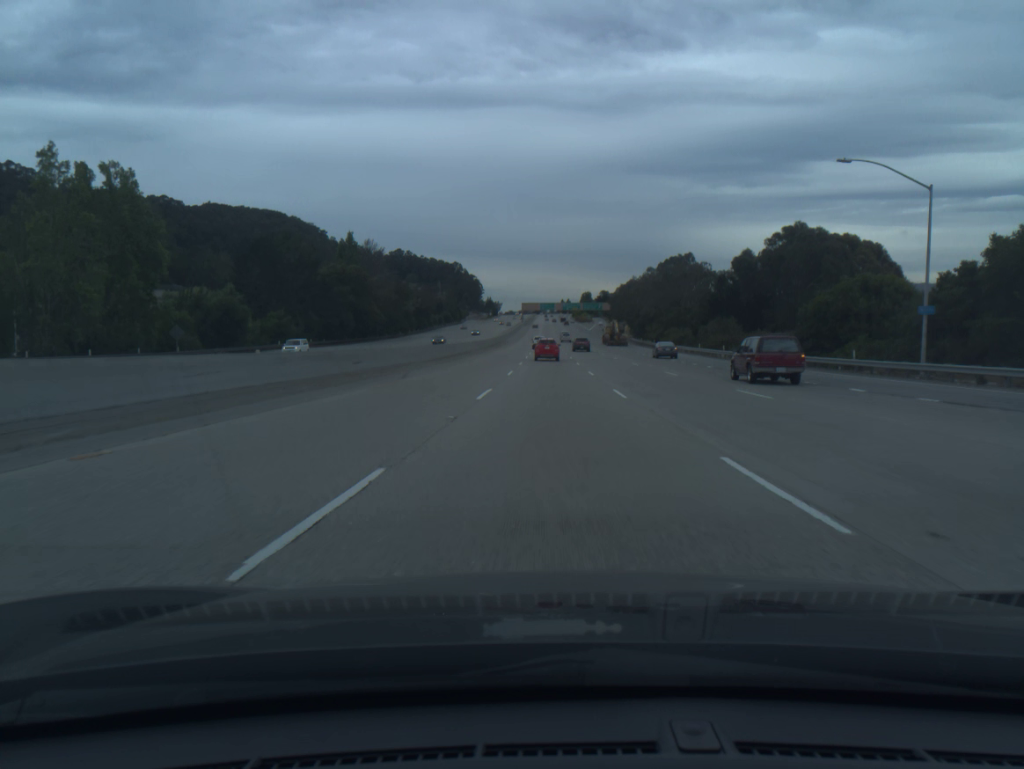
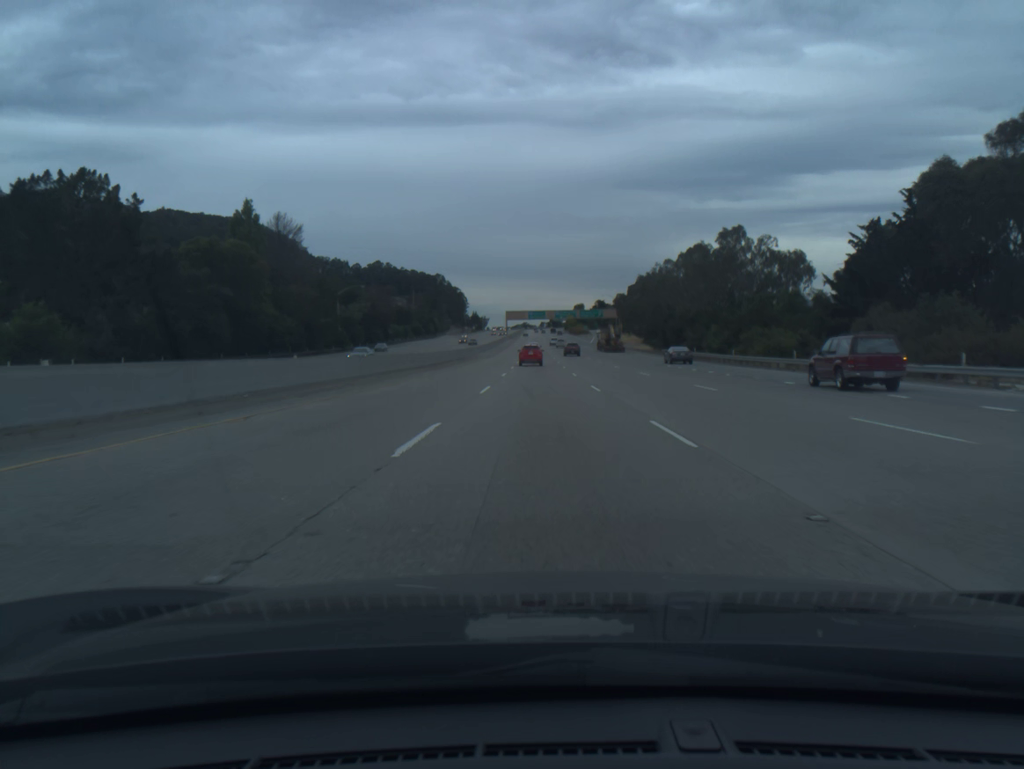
(+0.3, +53.5) m; +1°
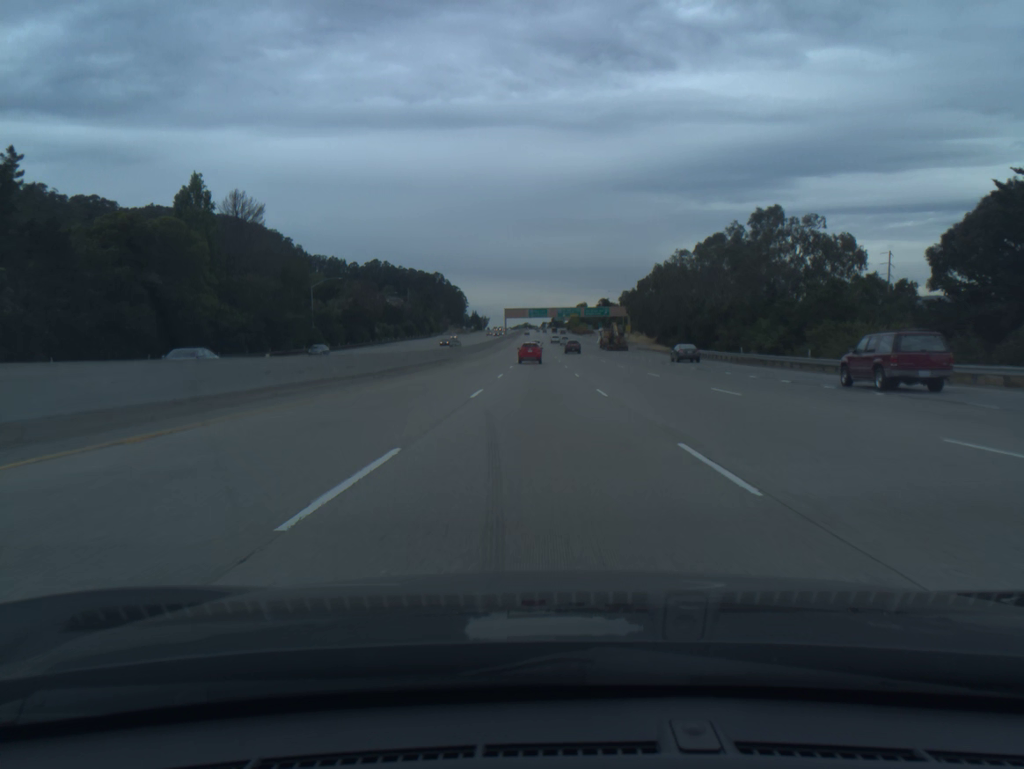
(0.0, +17.8) m; 0°
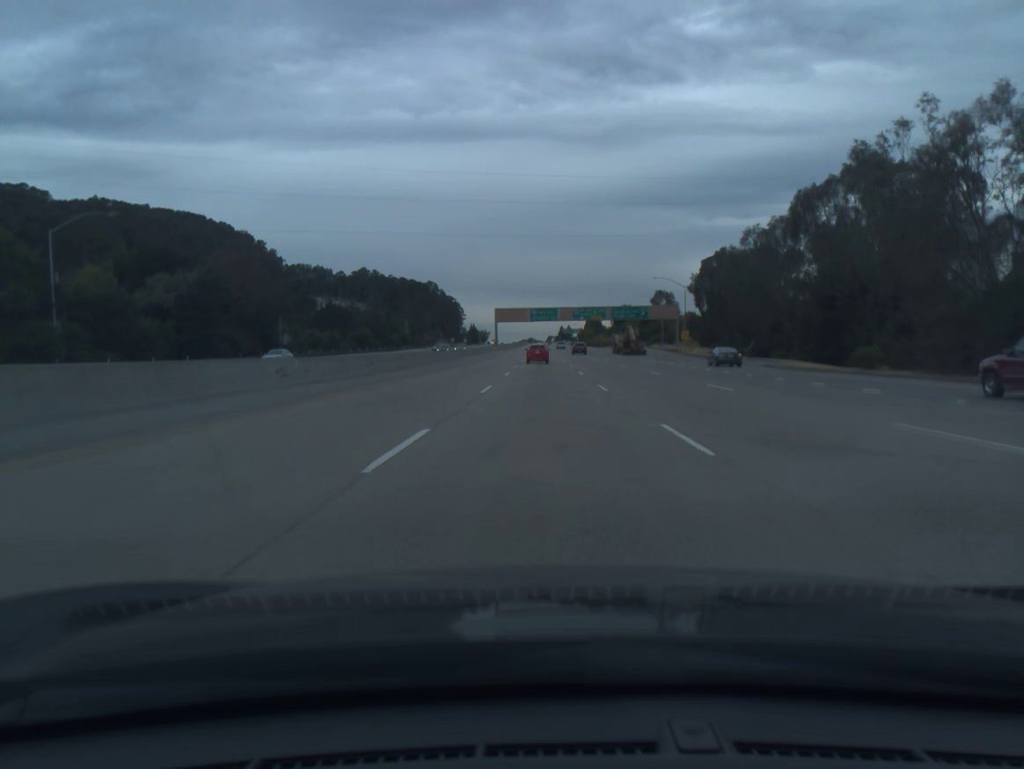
(-0.3, +71.1) m; 0°
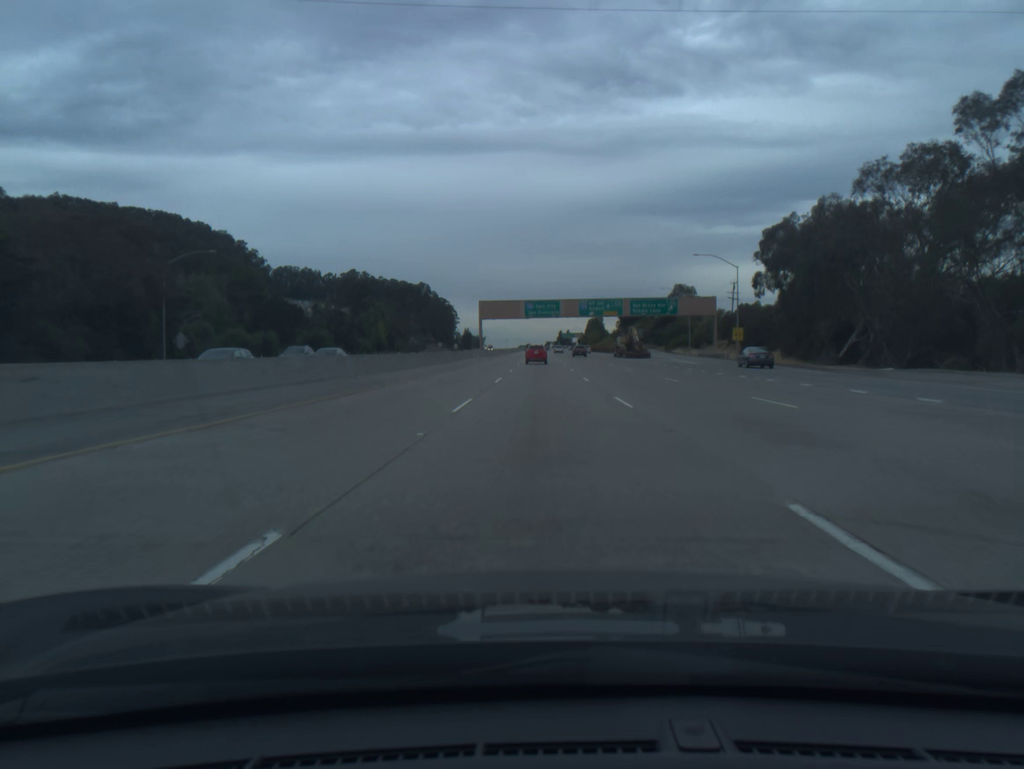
(0.0, +35.5) m; 0°
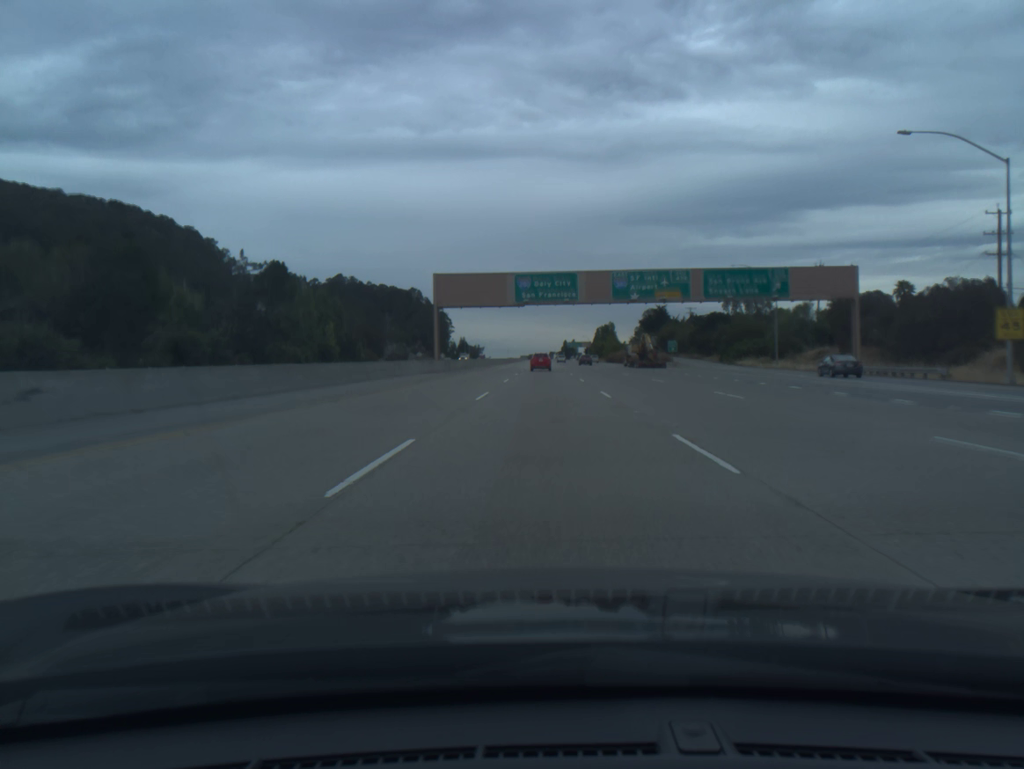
(0.0, +53.1) m; 0°
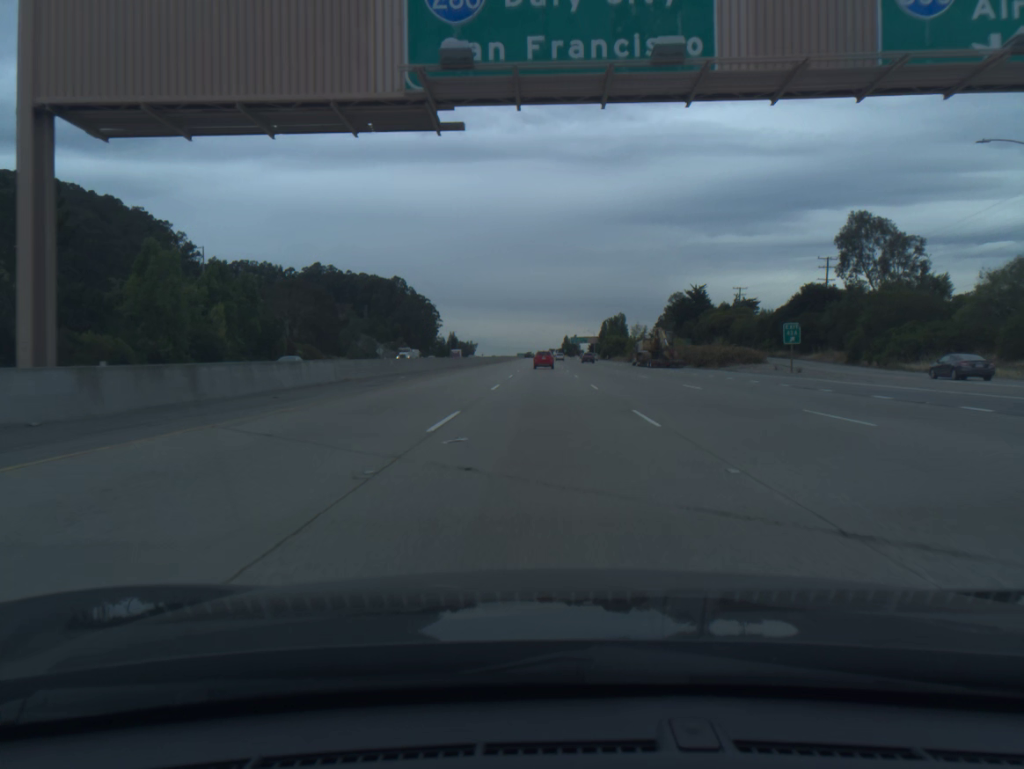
(0.0, +53.1) m; 0°
